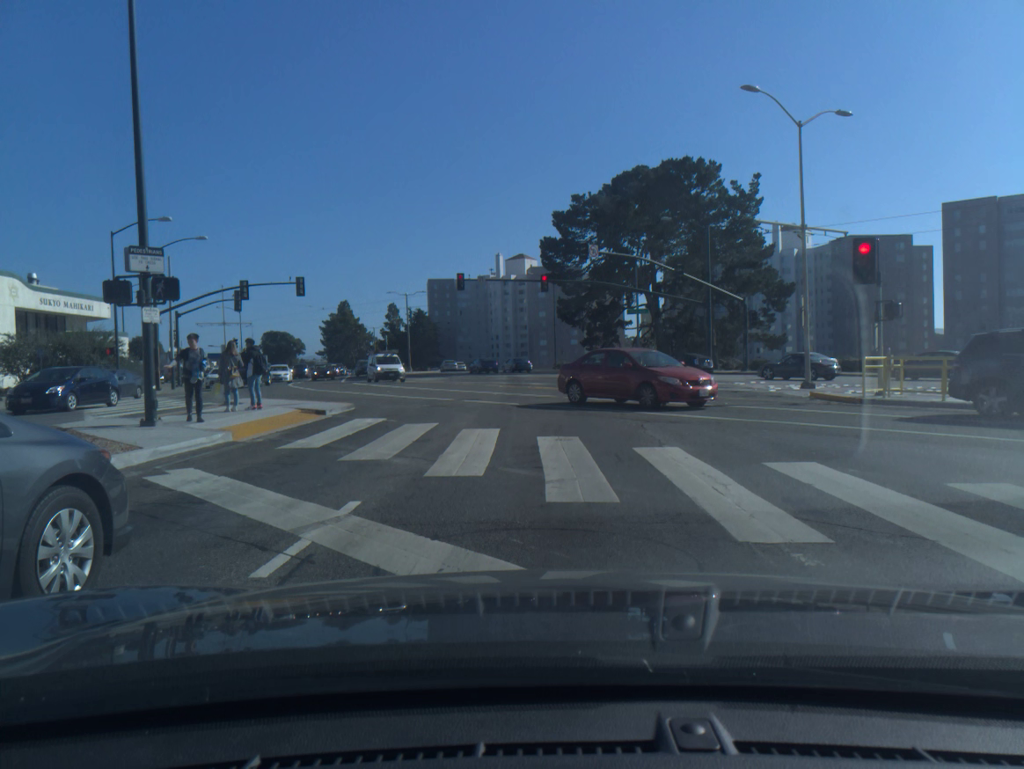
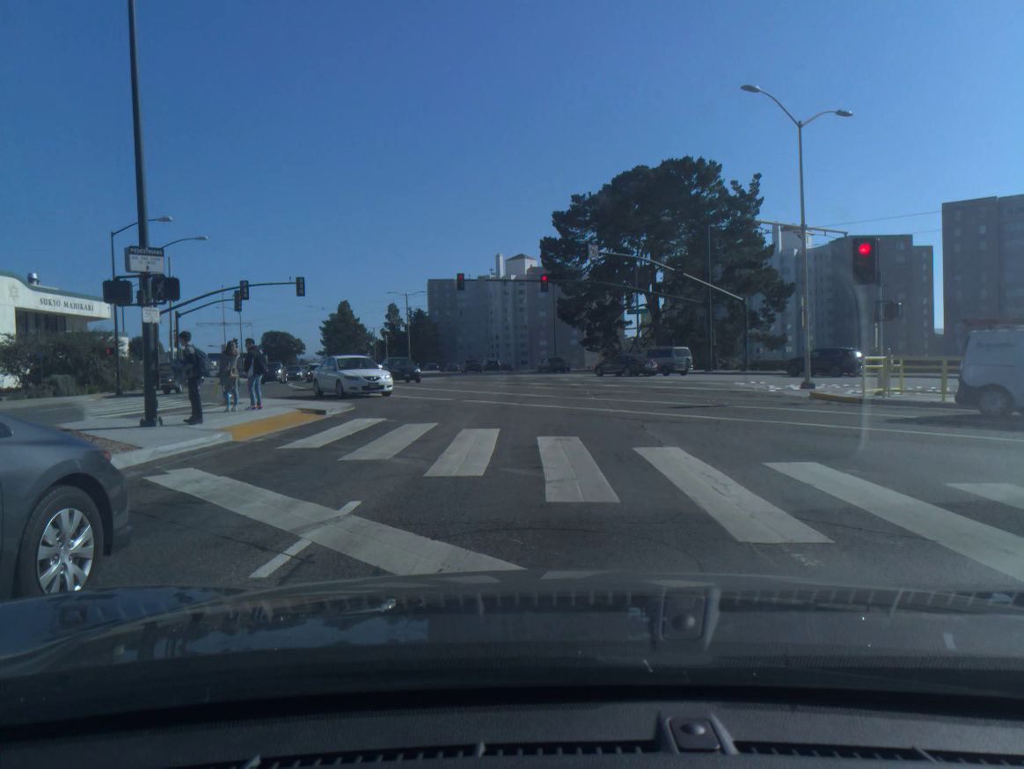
(0.0, 0.0) m; 0°
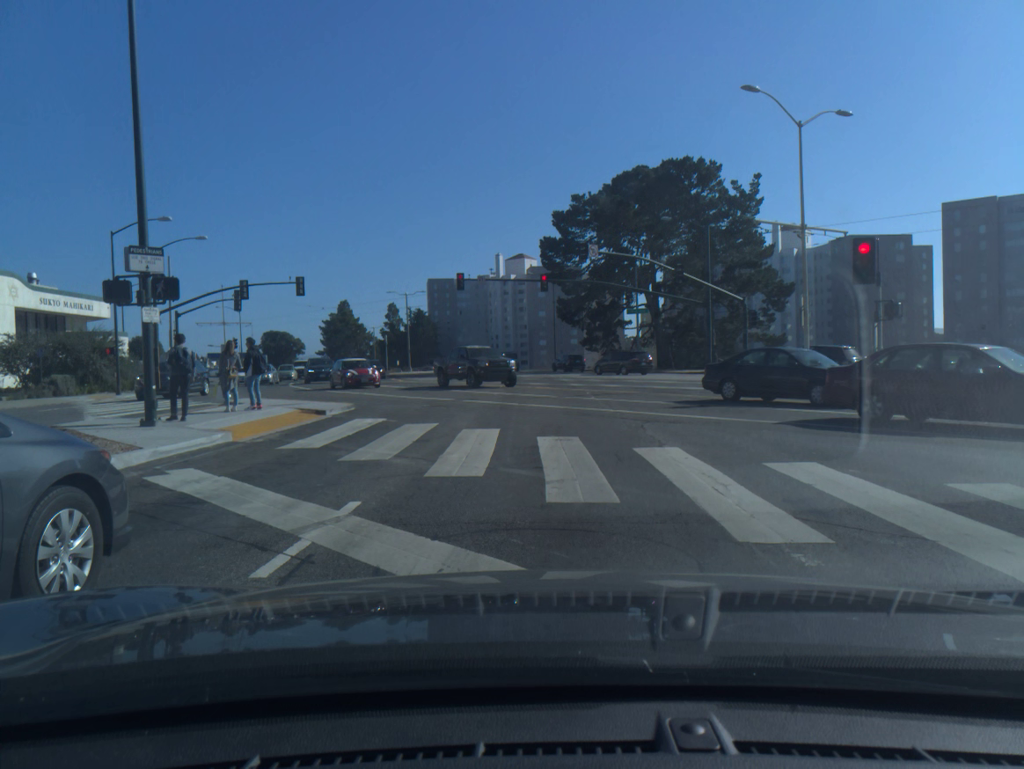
(0.0, 0.0) m; 0°
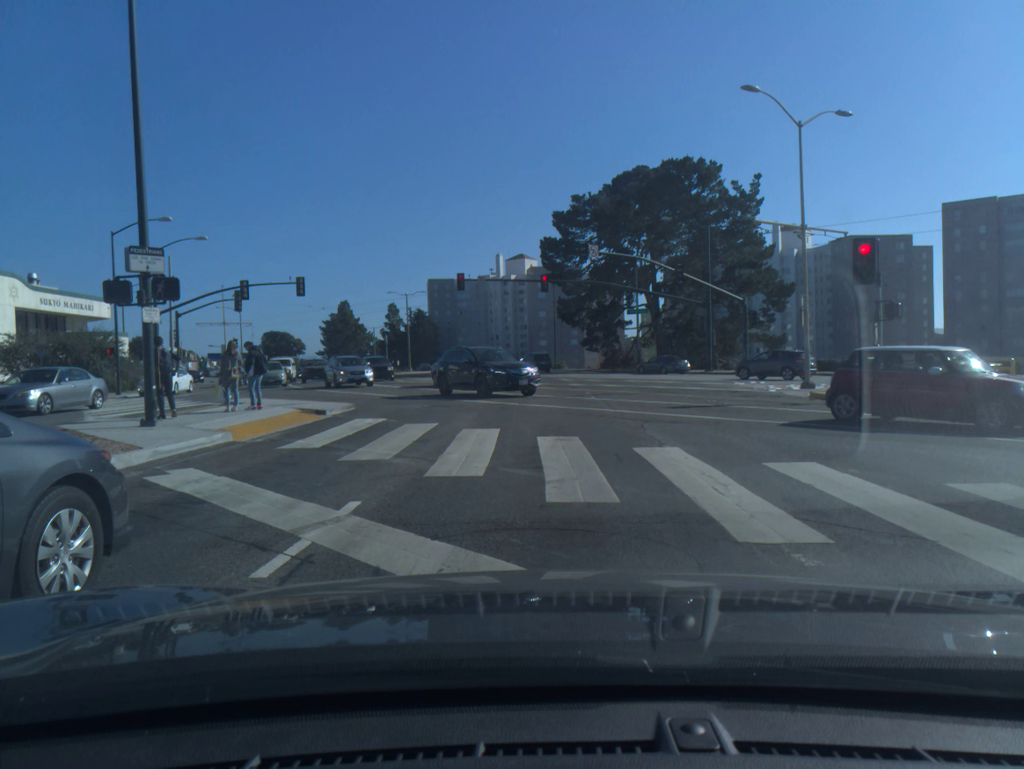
(0.0, 0.0) m; 0°
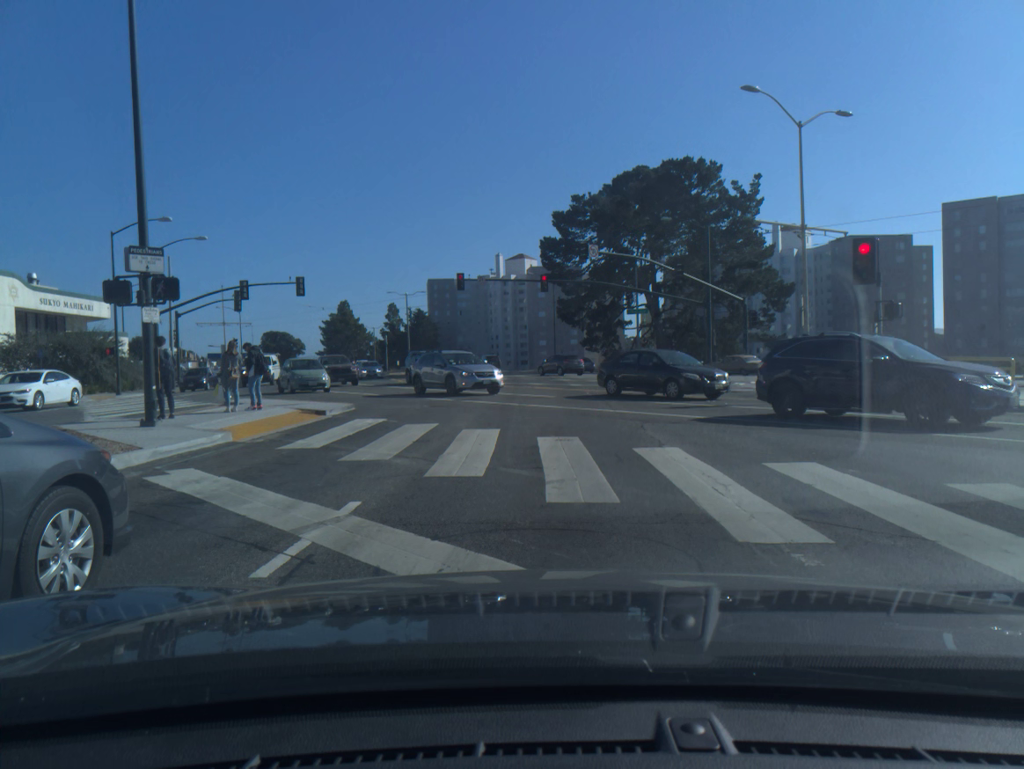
(0.0, 0.0) m; 0°
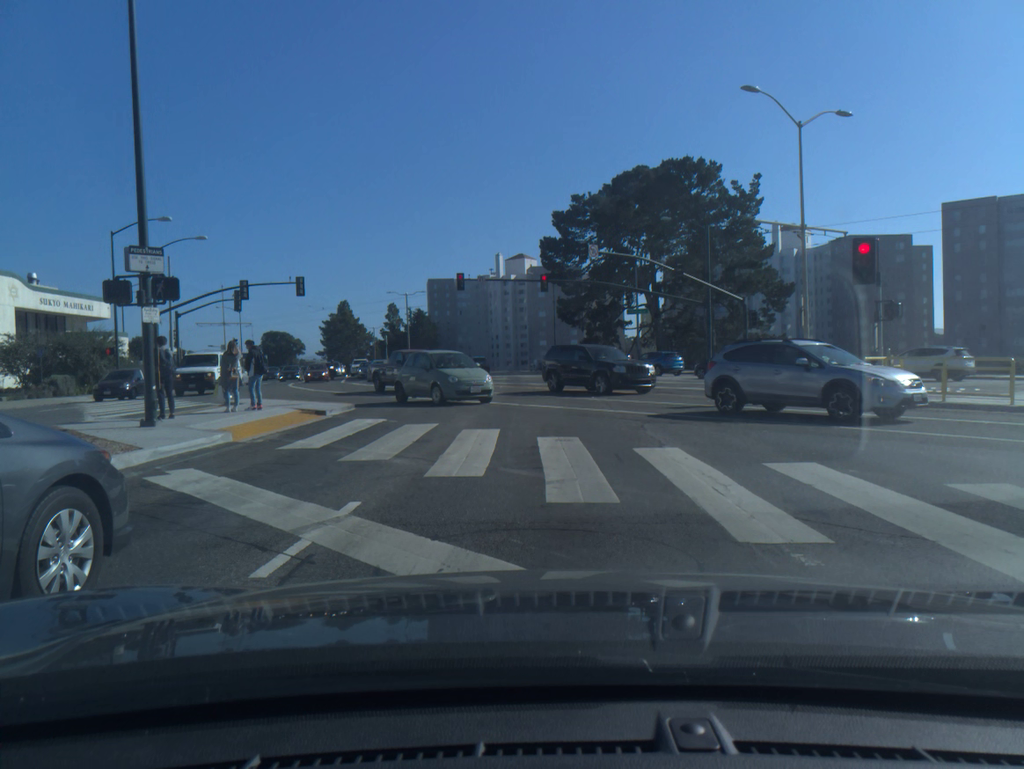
(0.0, 0.0) m; 0°
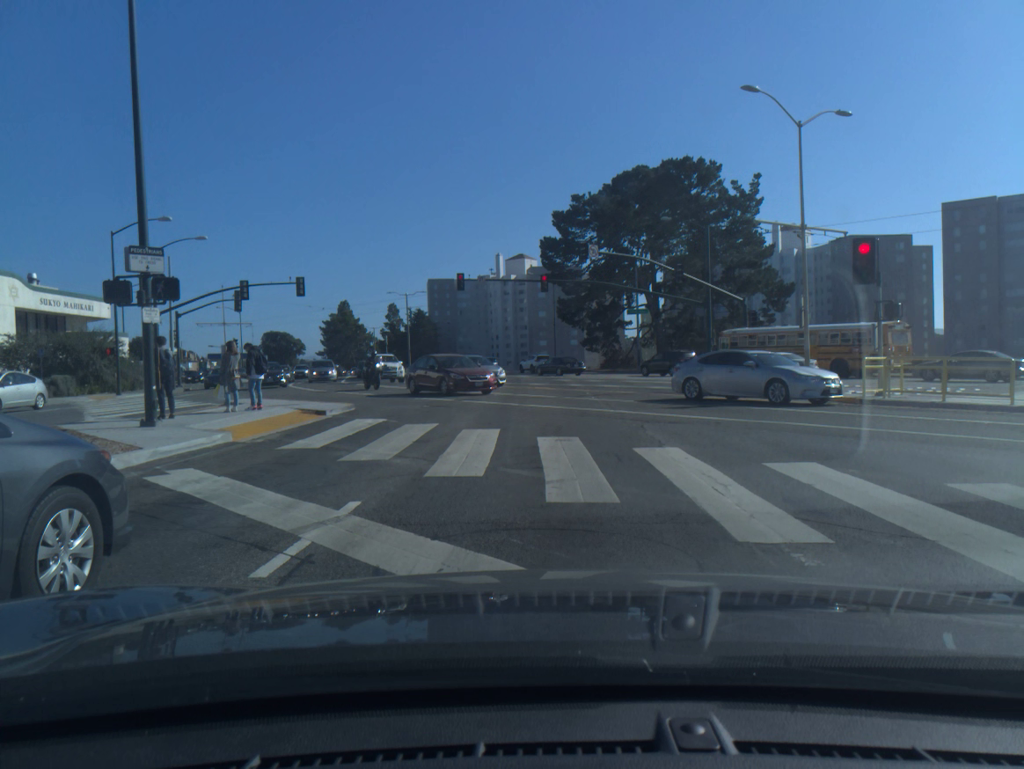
(0.0, 0.0) m; 0°
